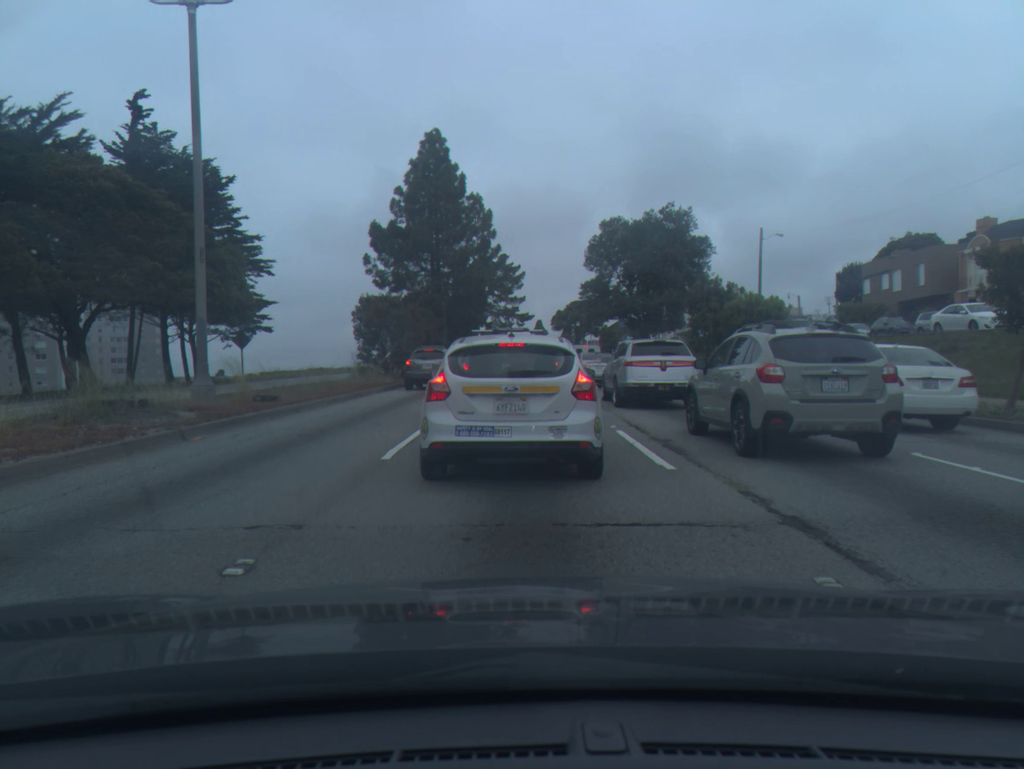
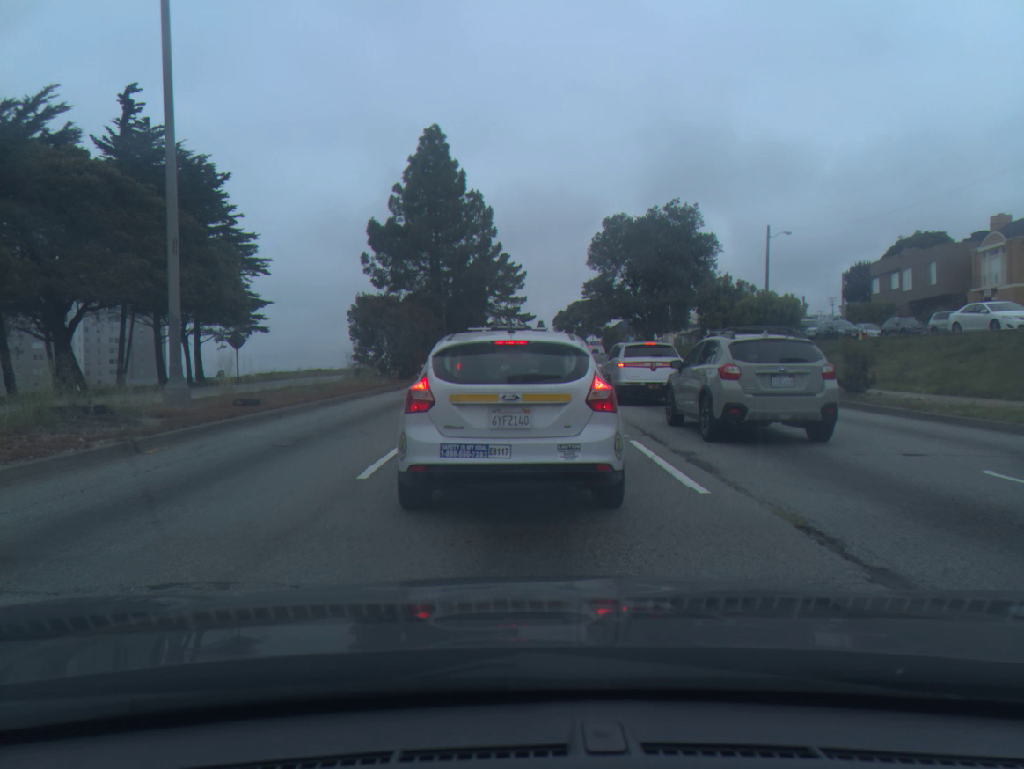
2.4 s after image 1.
(0.0, +1.4) m; 0°
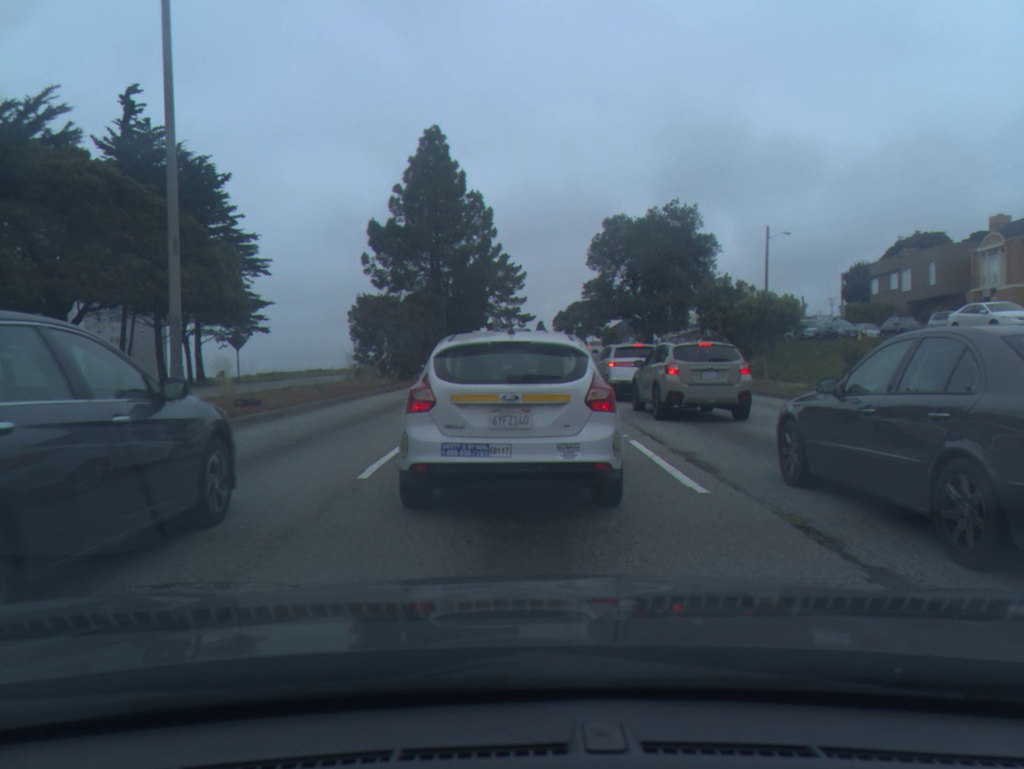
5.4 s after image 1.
(0.0, 0.0) m; 0°
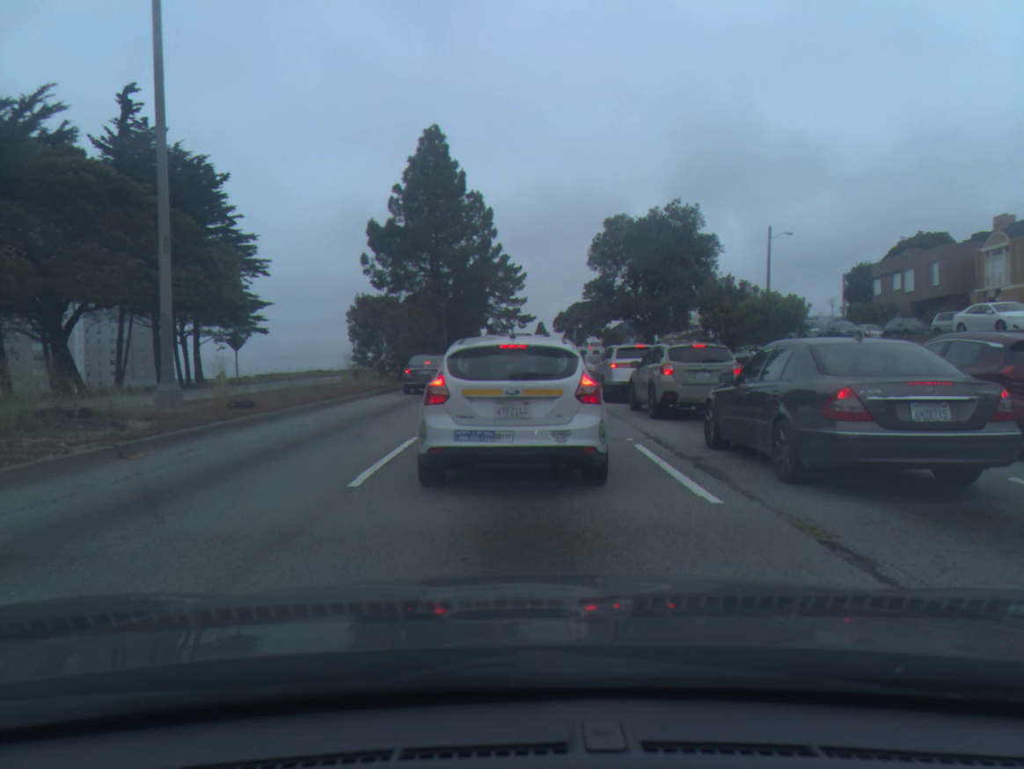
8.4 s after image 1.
(0.0, +0.3) m; 0°
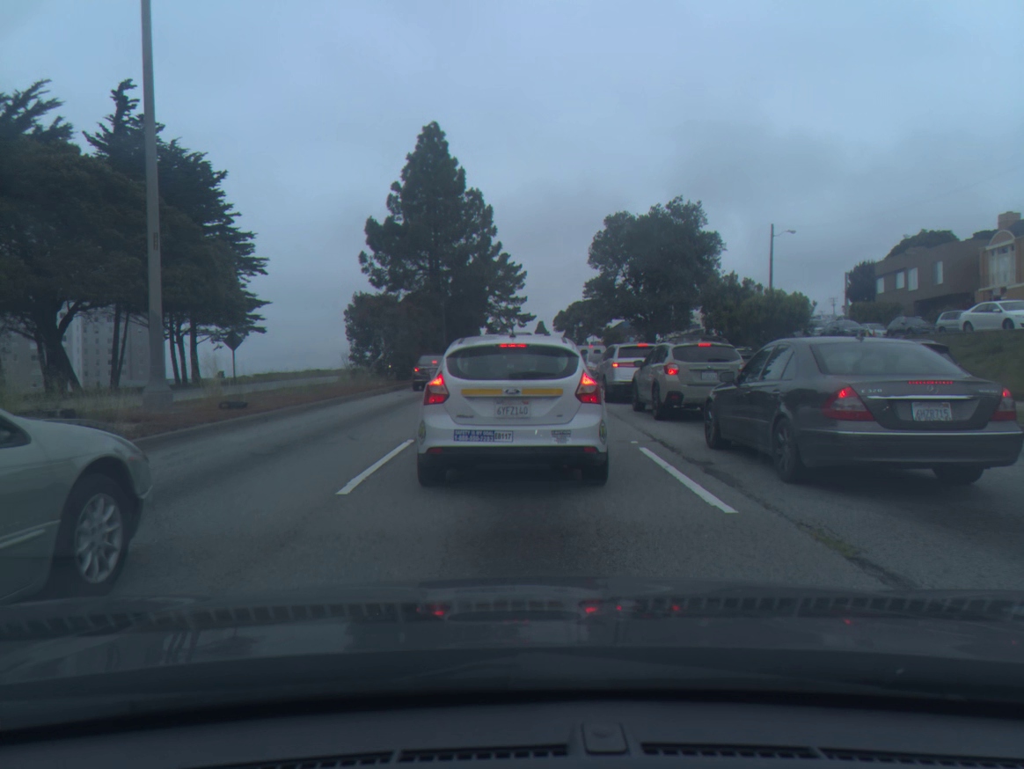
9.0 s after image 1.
(0.0, +0.4) m; 0°
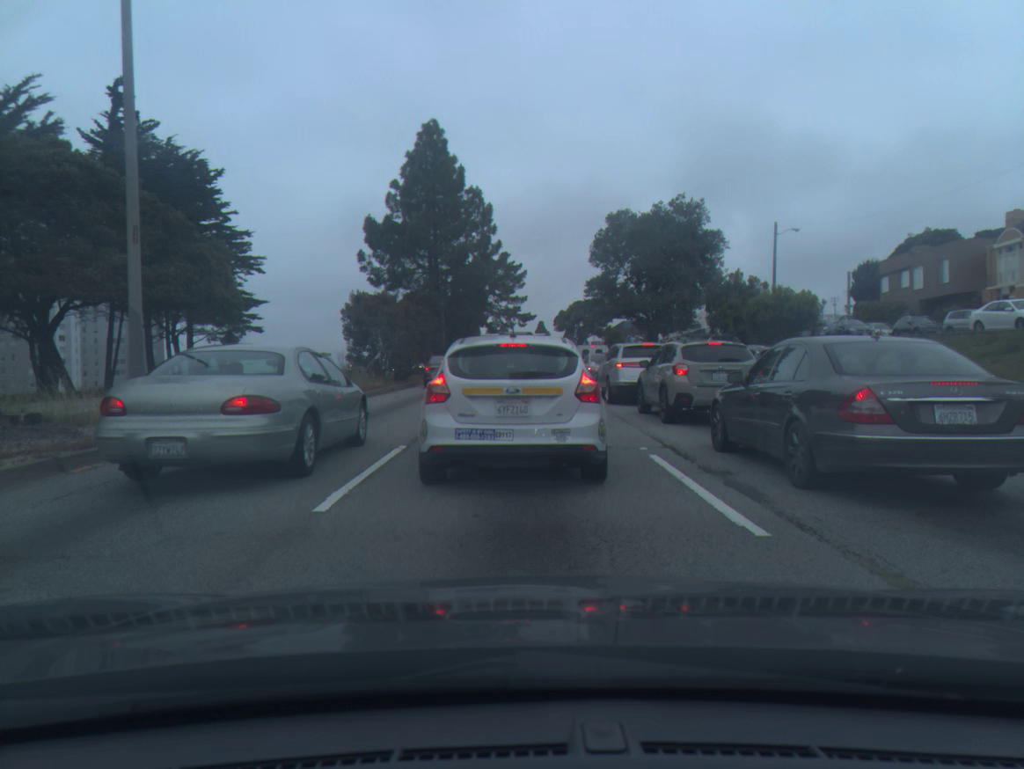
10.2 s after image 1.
(0.0, +0.8) m; 0°
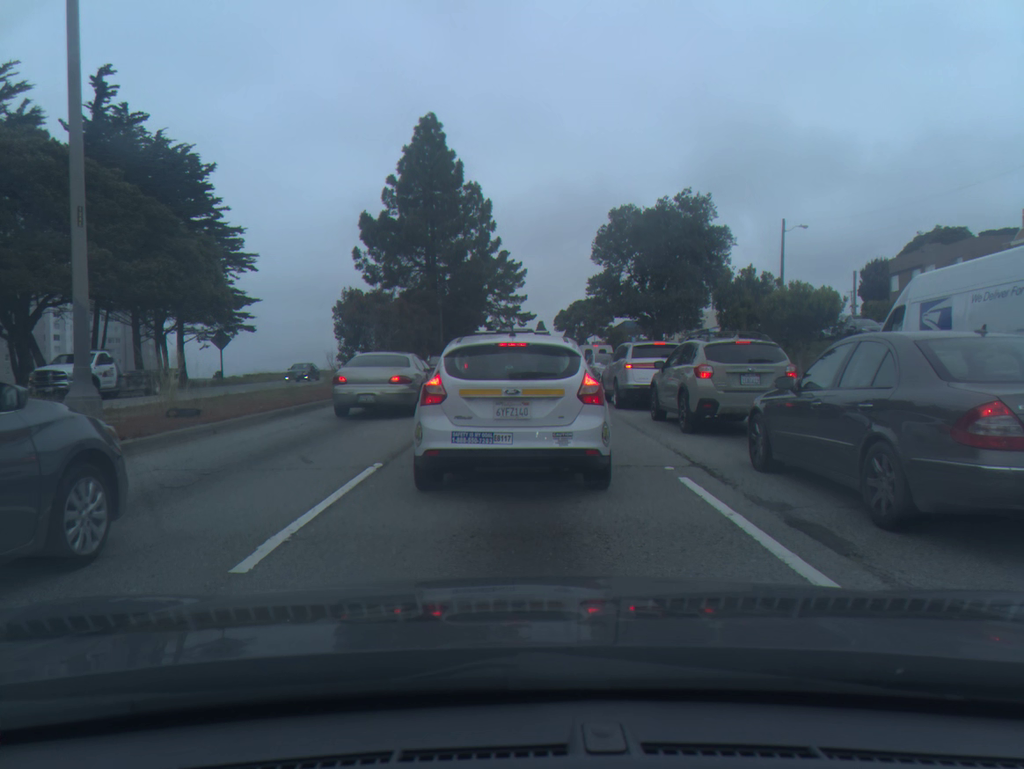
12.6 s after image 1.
(0.0, +1.7) m; 0°
